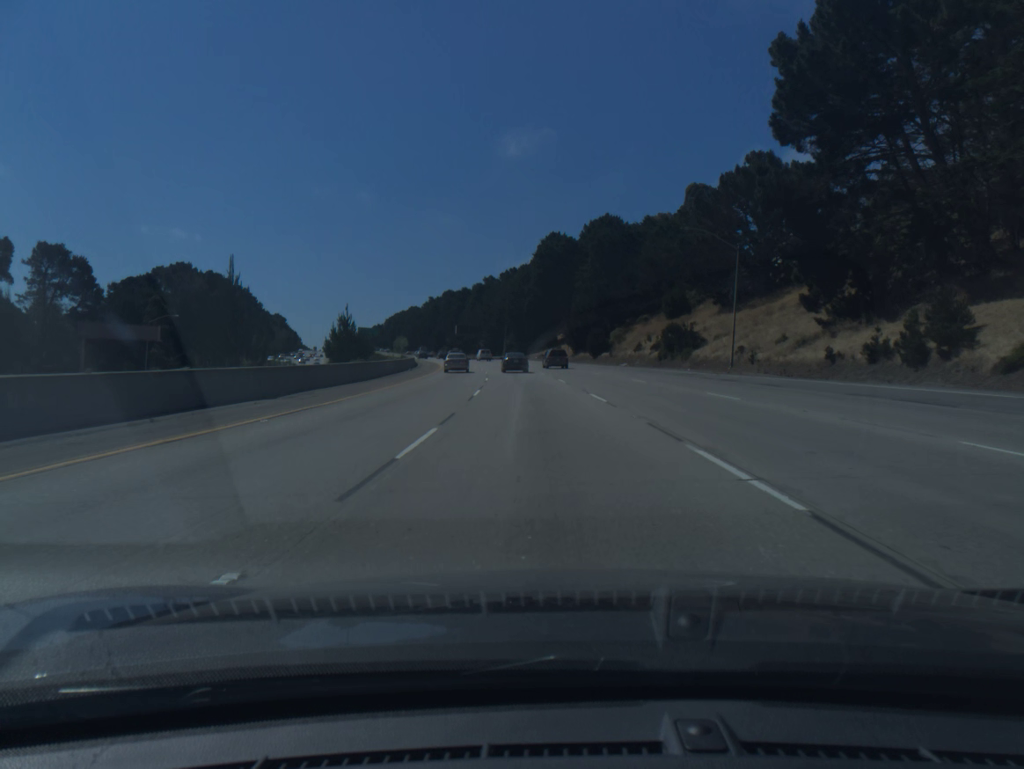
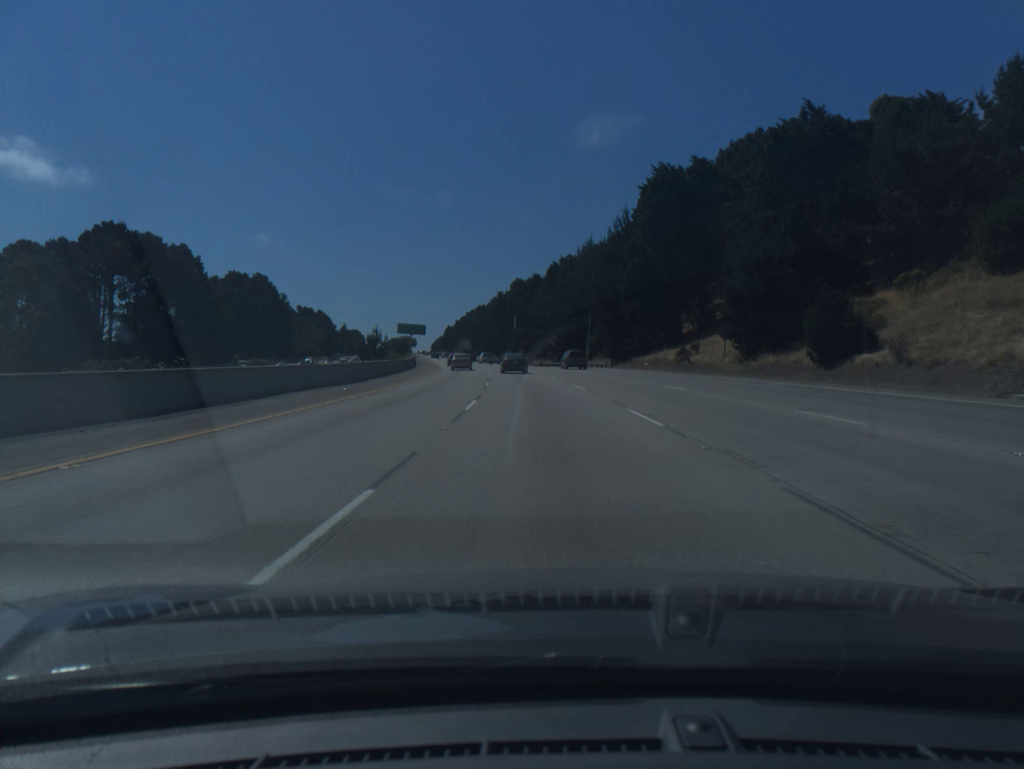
(-3.5, +65.0) m; -6°
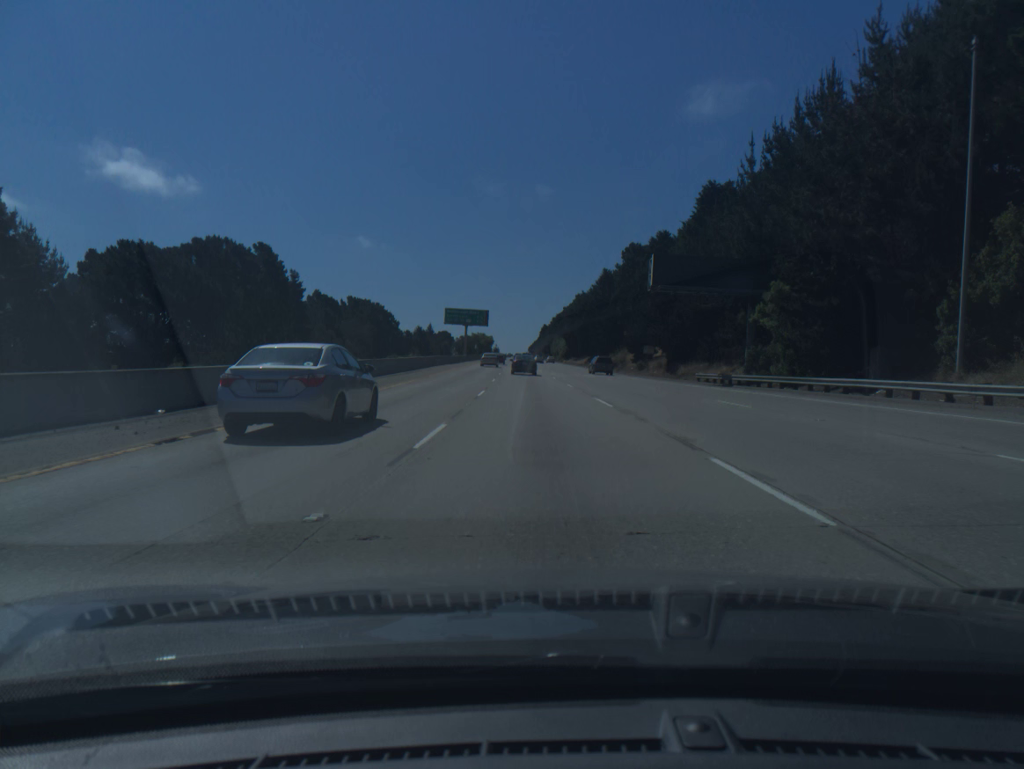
(-5.1, +80.2) m; -7°
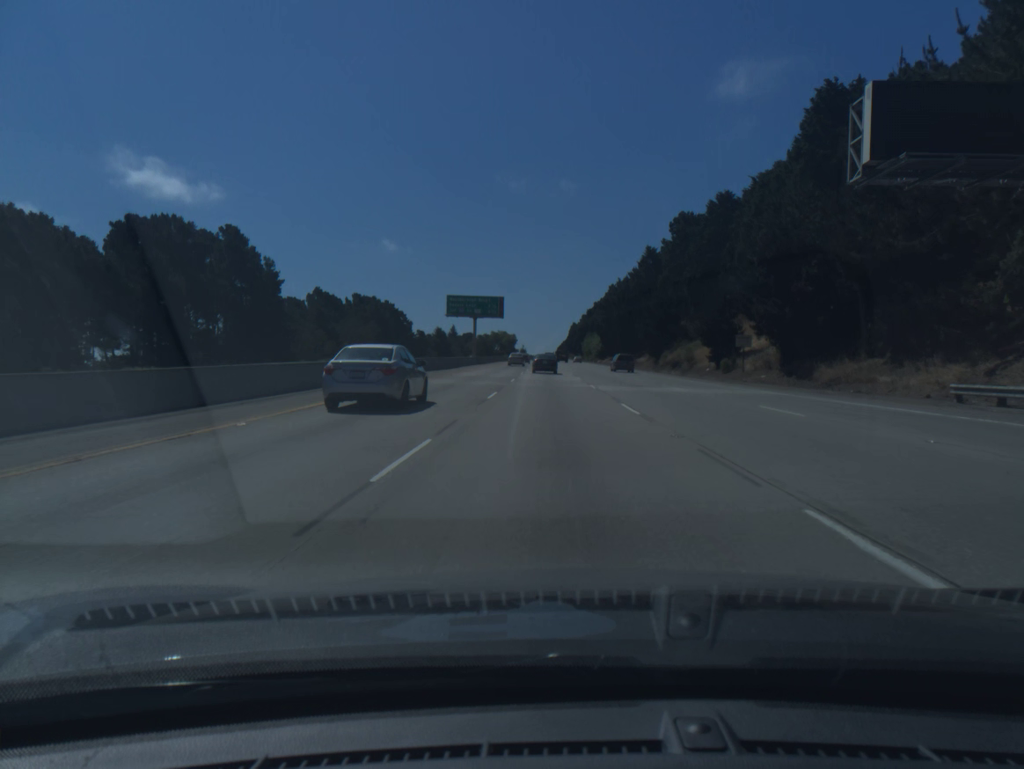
(-0.7, +32.2) m; -2°
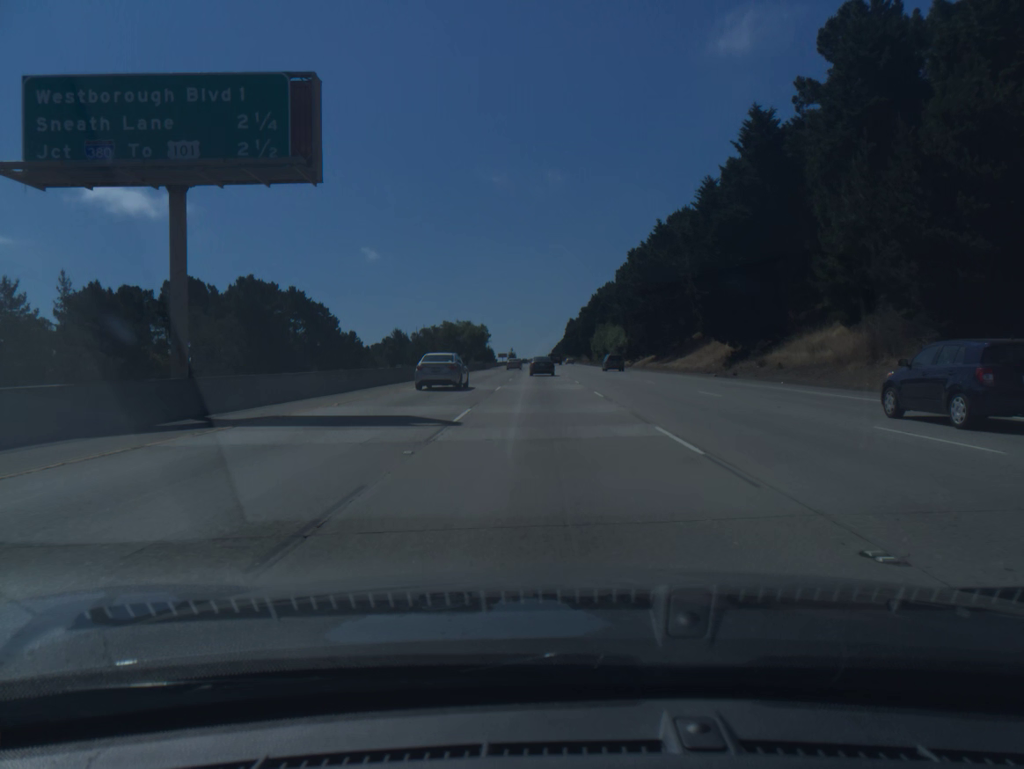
(0.0, +80.7) m; +1°
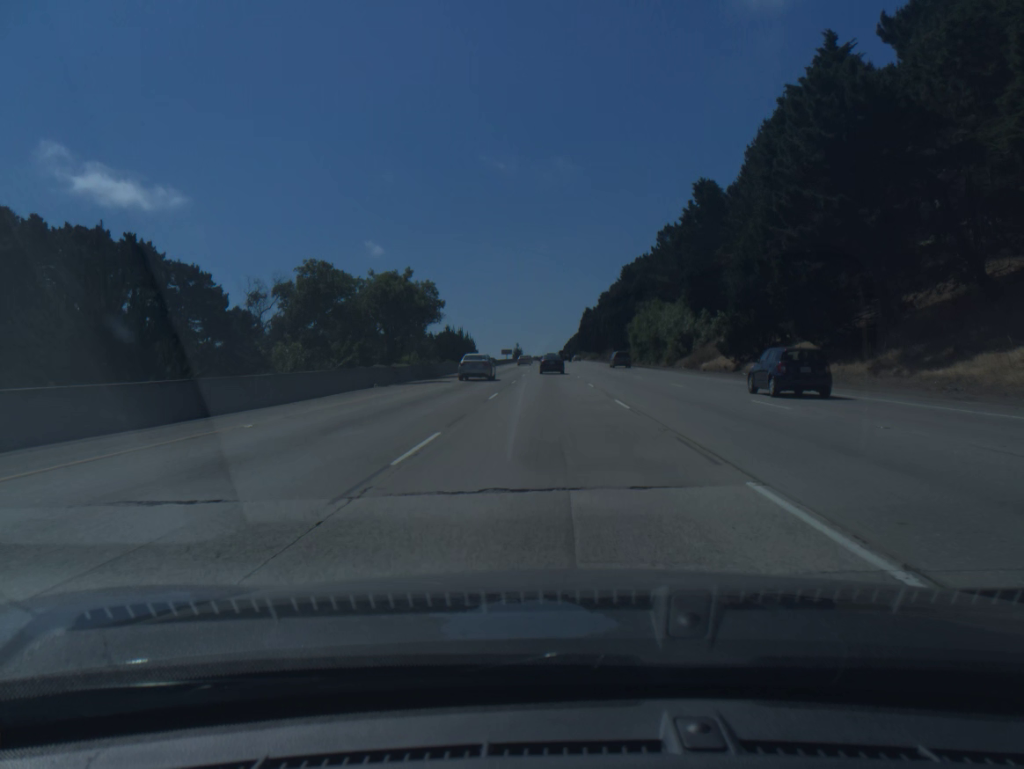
(-0.4, +64.5) m; -1°
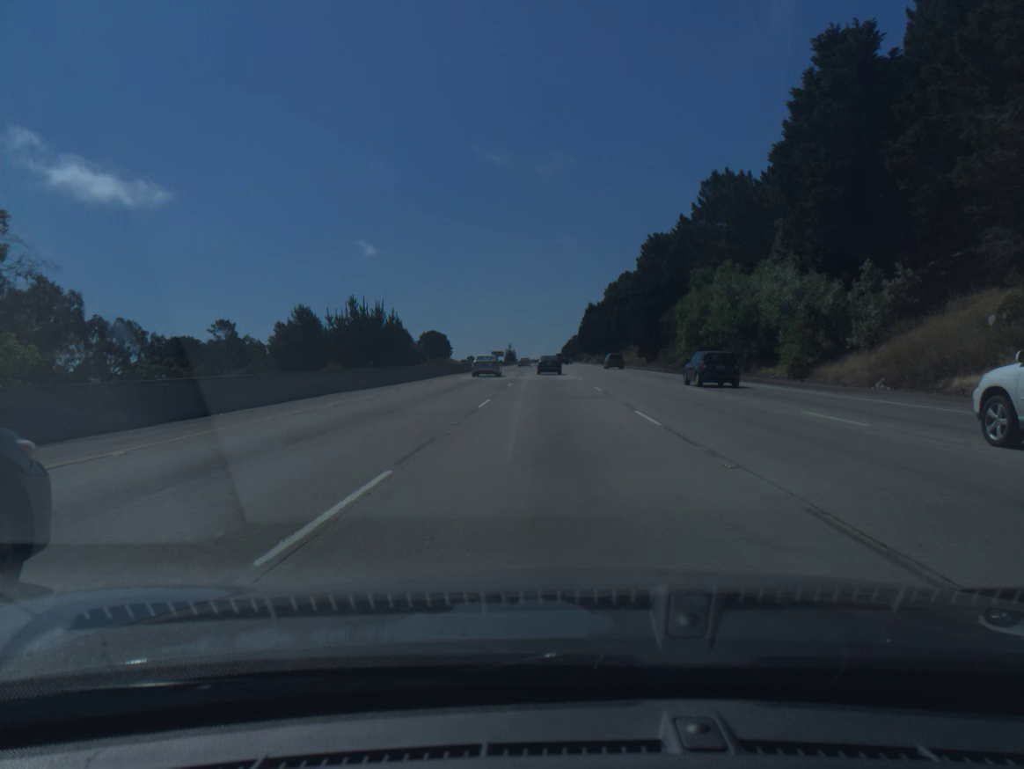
(+0.1, +48.3) m; 0°
